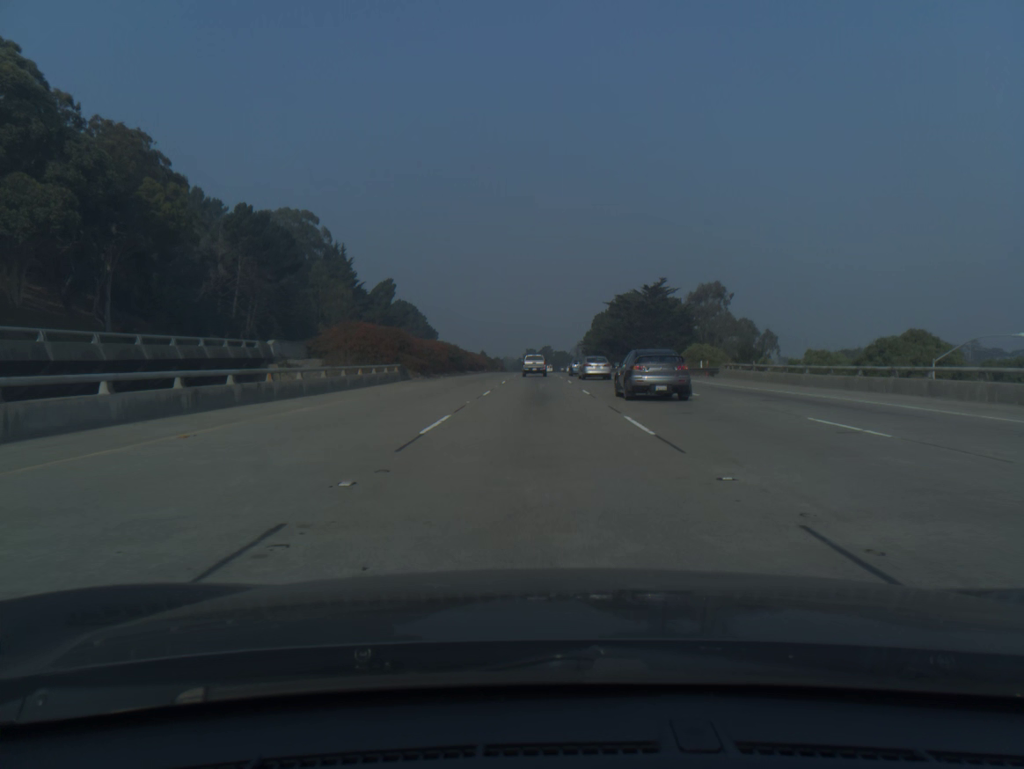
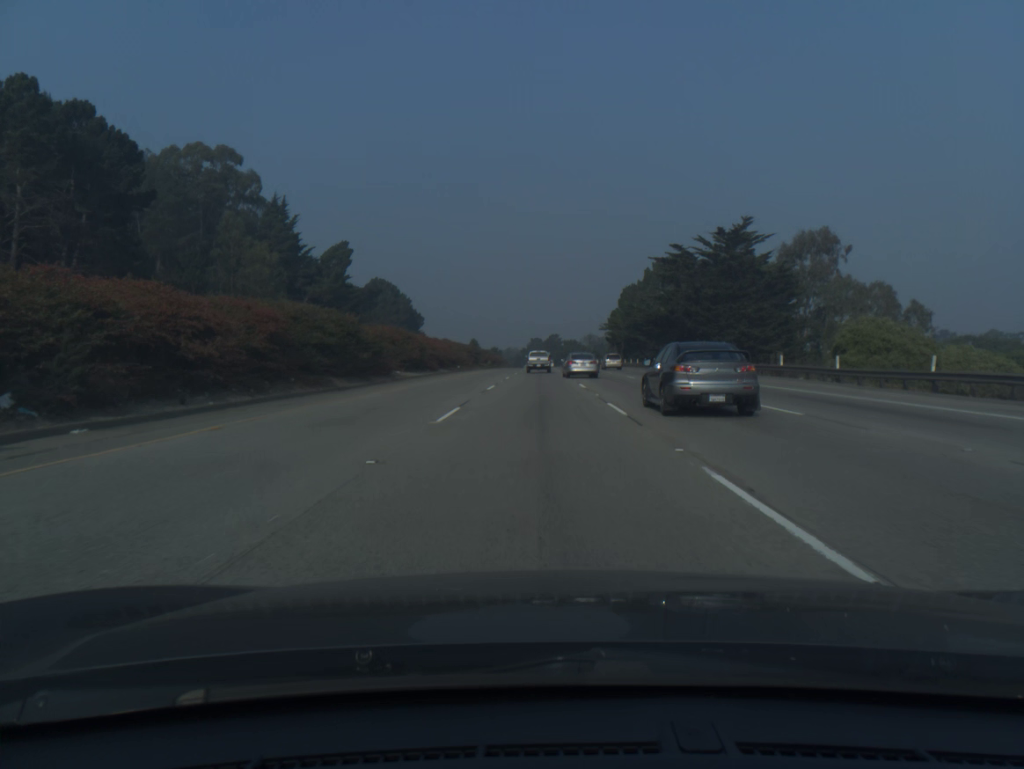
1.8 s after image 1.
(-0.2, +51.7) m; 0°
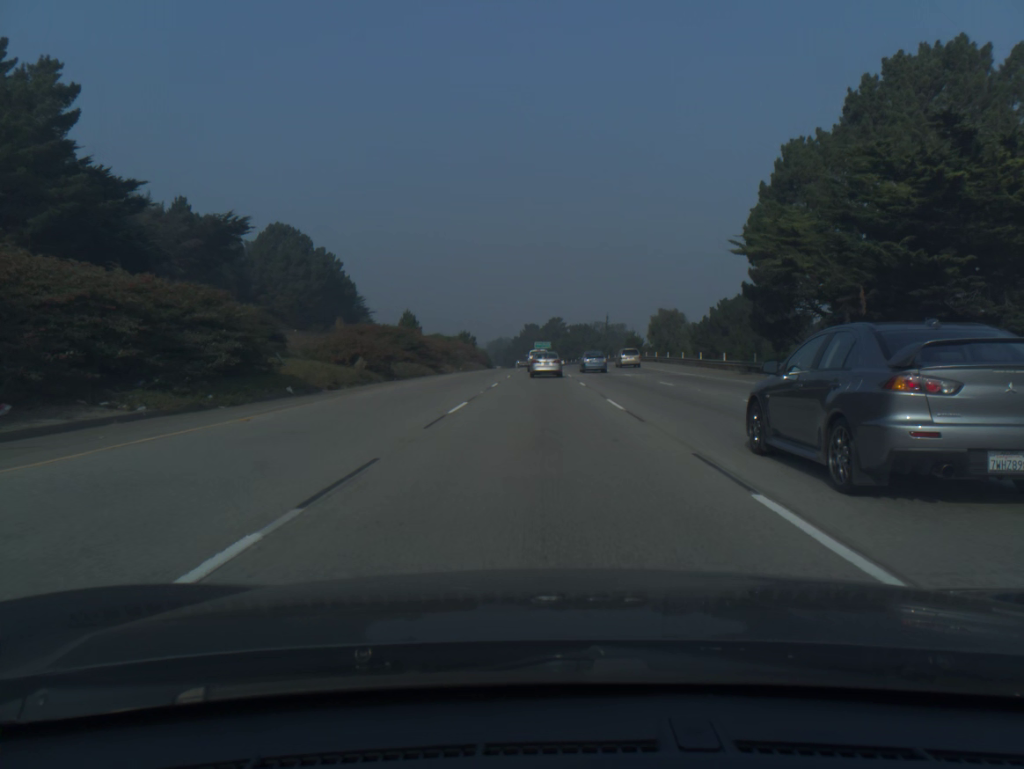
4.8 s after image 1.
(0.0, +86.2) m; 0°
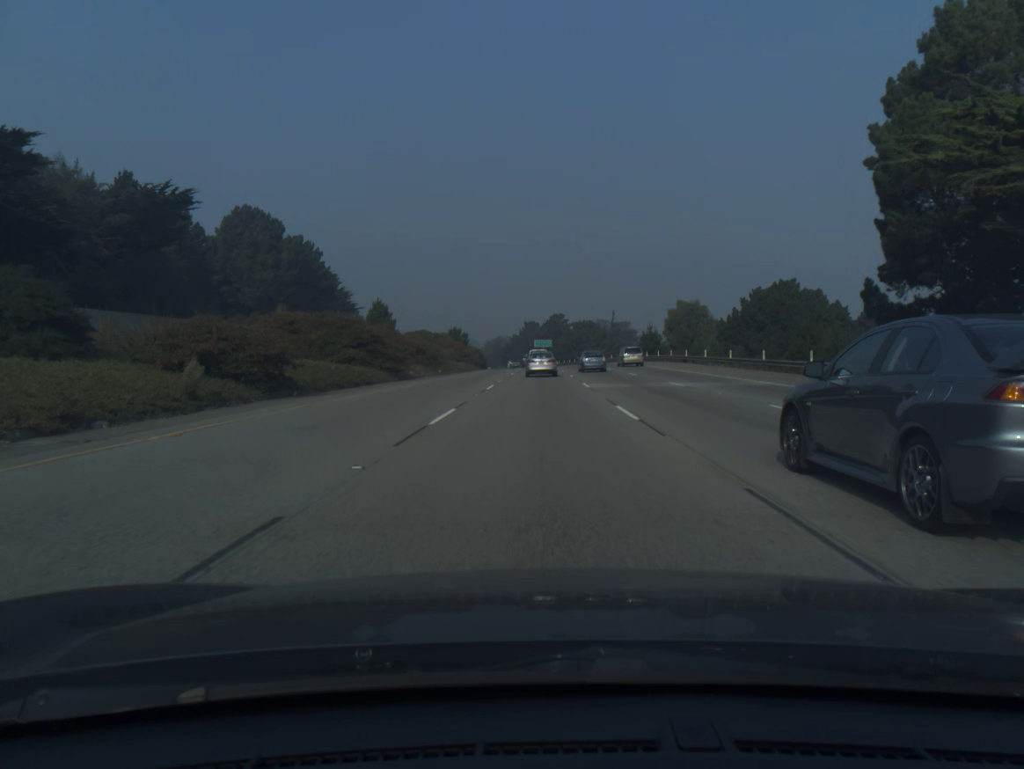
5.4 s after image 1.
(0.0, +17.3) m; 0°
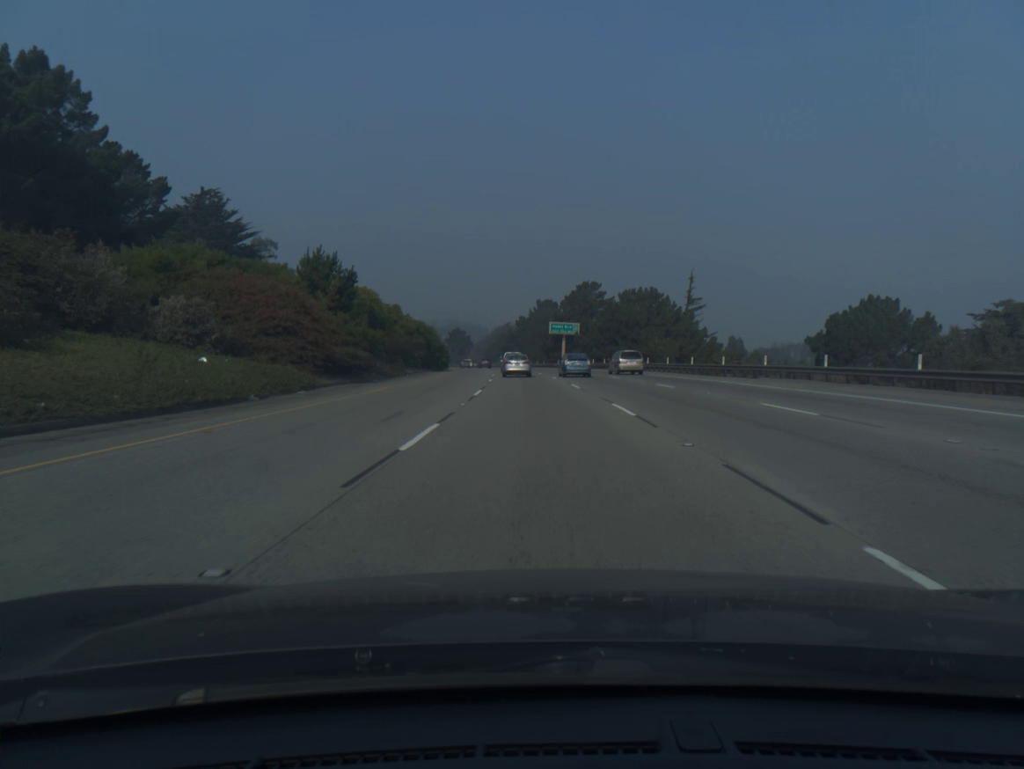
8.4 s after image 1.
(-0.5, +86.7) m; -1°
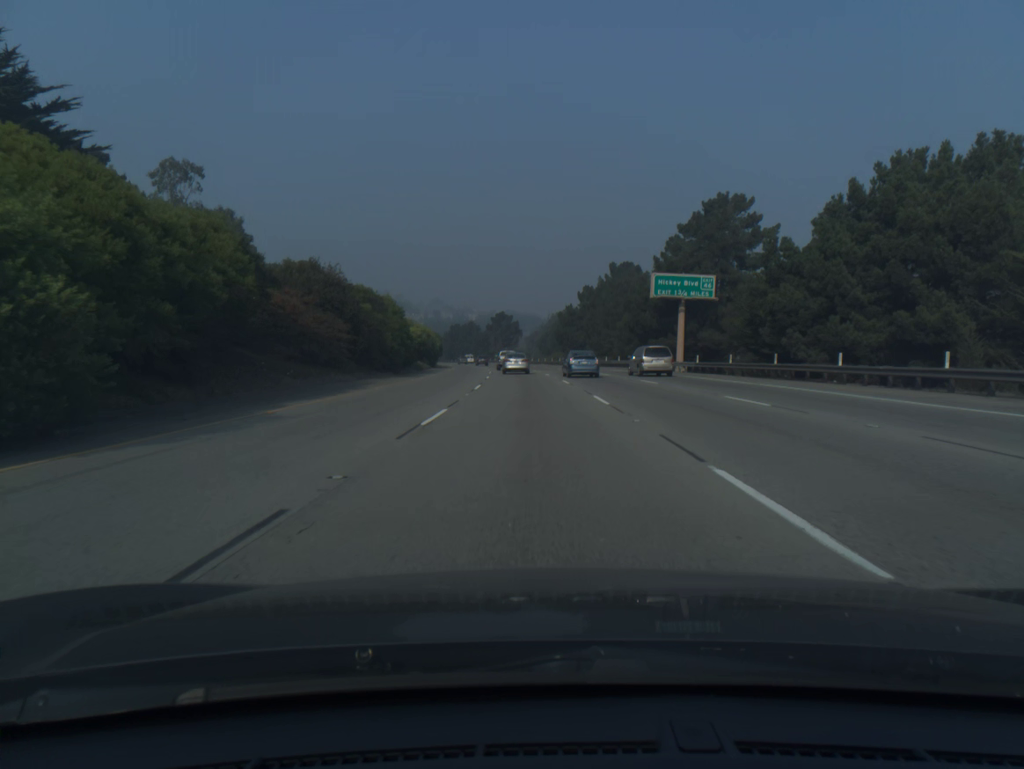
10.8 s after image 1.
(-2.4, +69.8) m; -4°
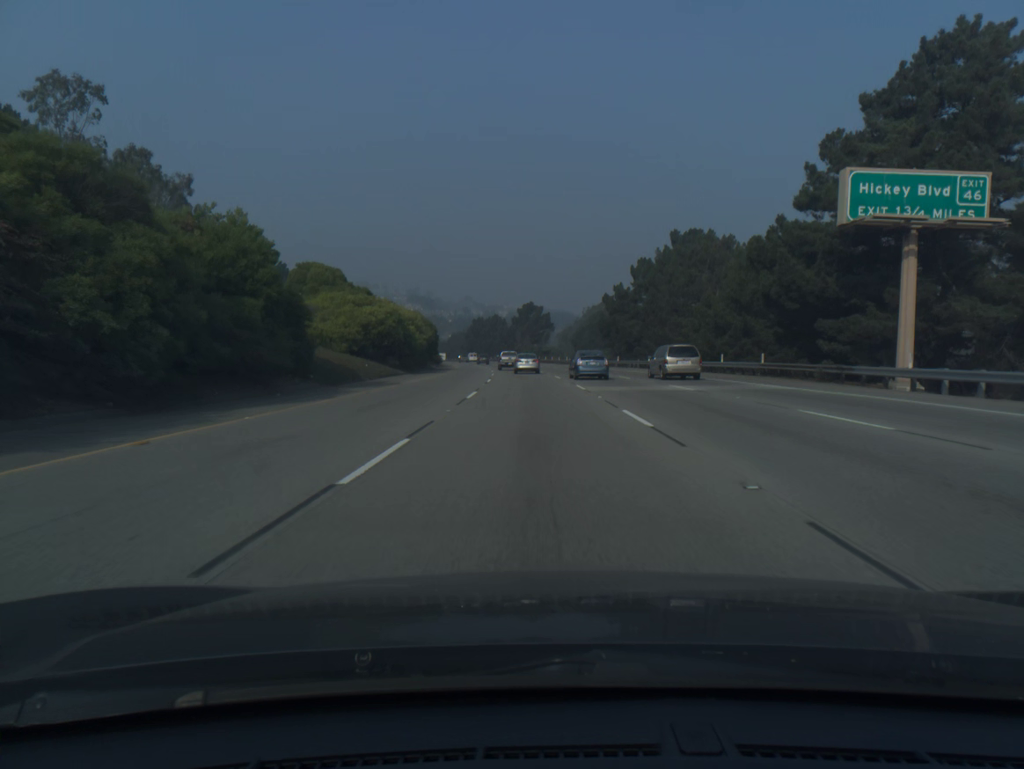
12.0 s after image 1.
(-0.7, +35.0) m; -2°
